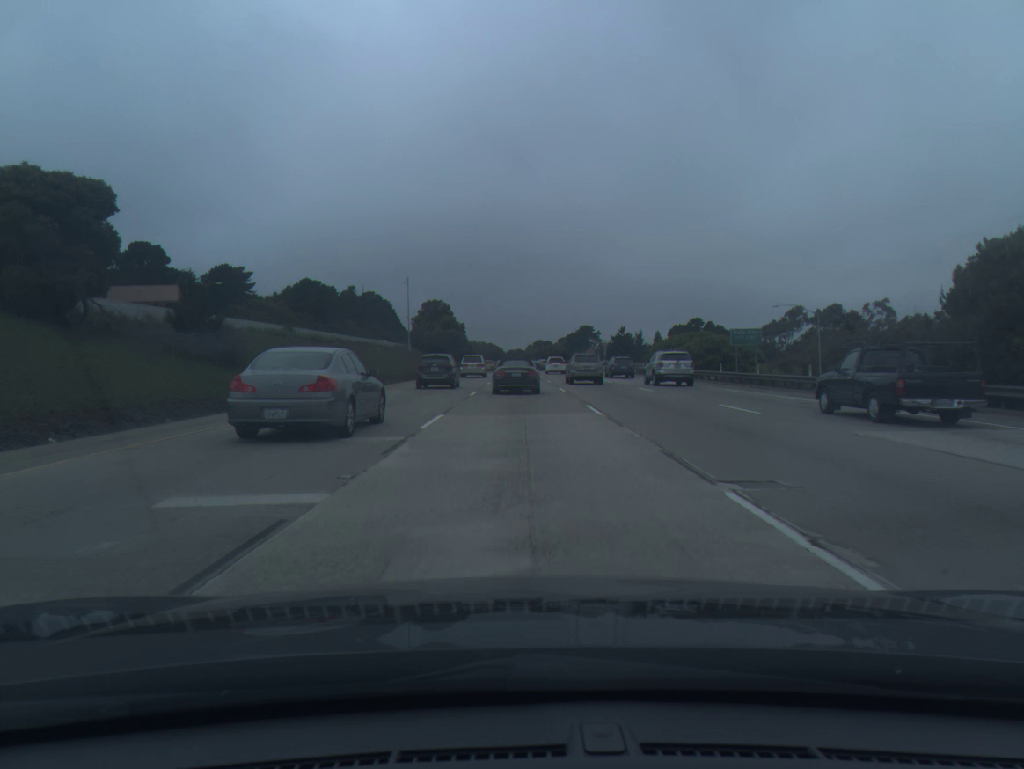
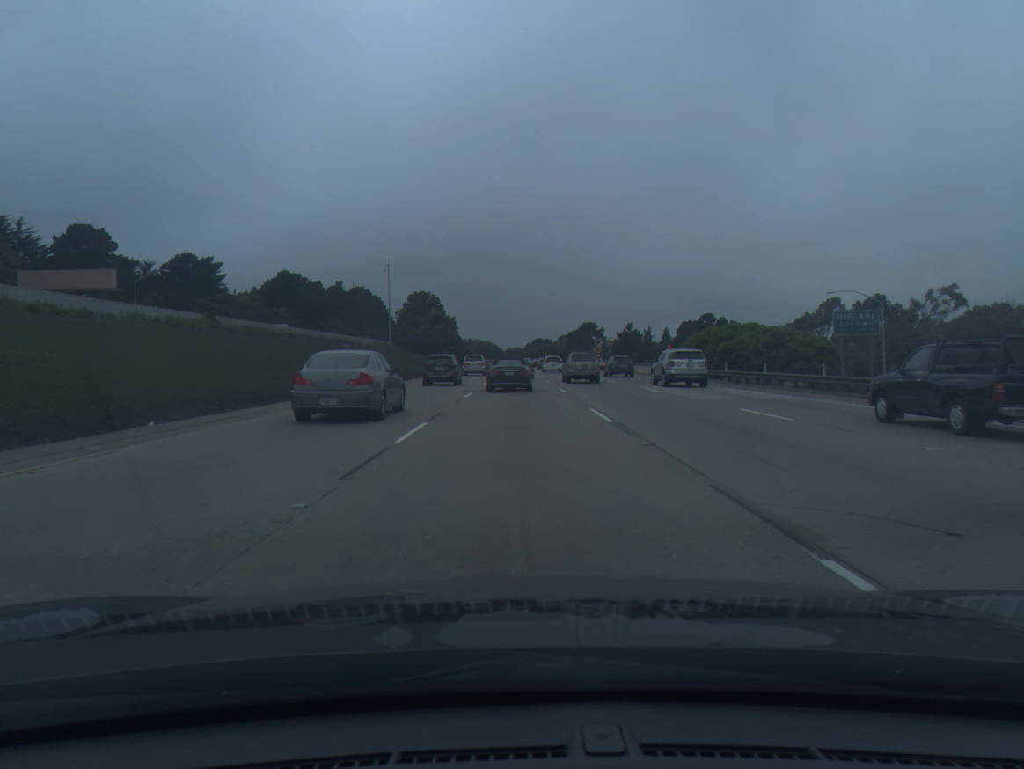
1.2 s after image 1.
(0.0, +16.9) m; 0°
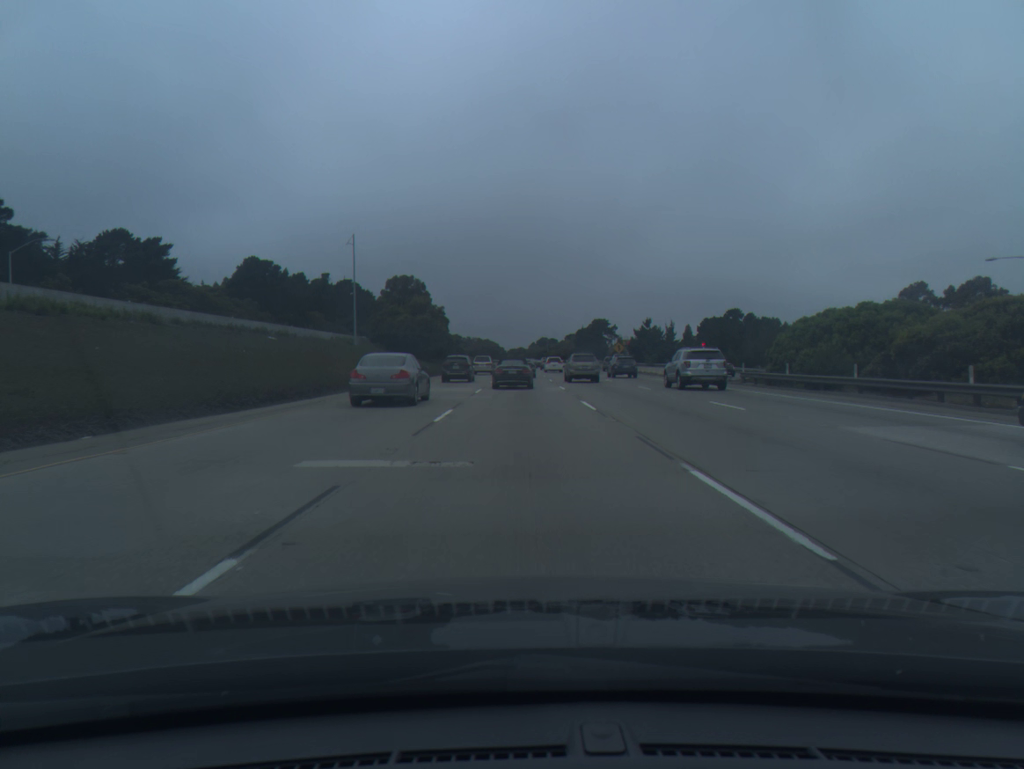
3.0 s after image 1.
(-0.1, +25.4) m; 0°
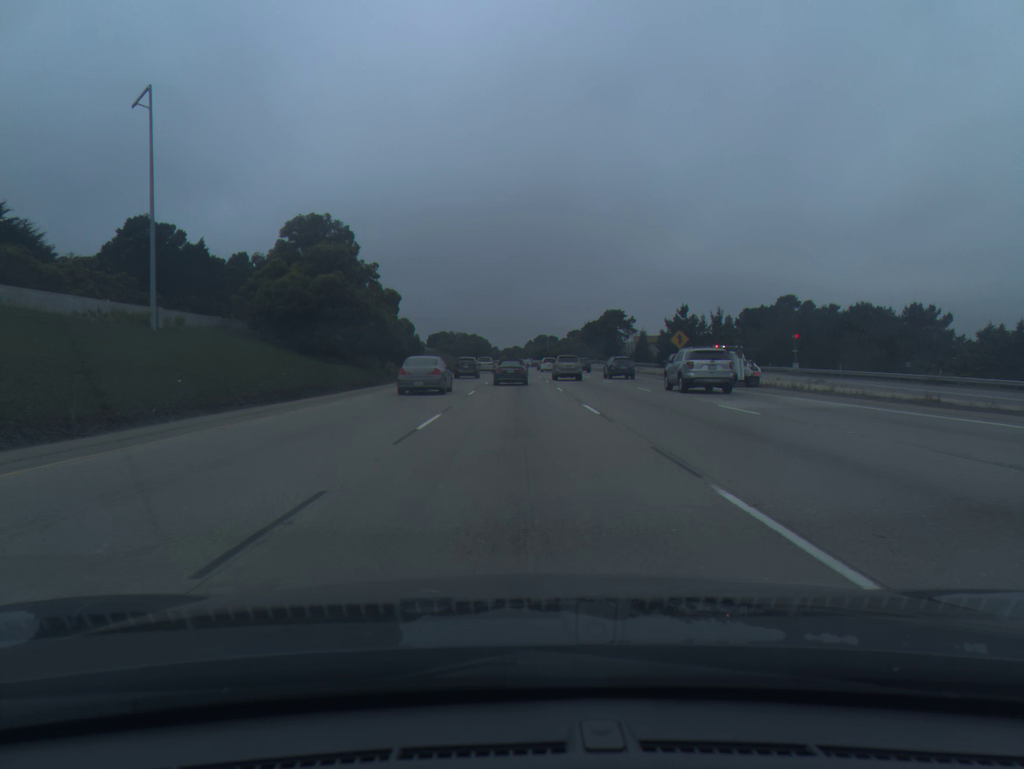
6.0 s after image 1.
(+0.1, +45.1) m; 0°
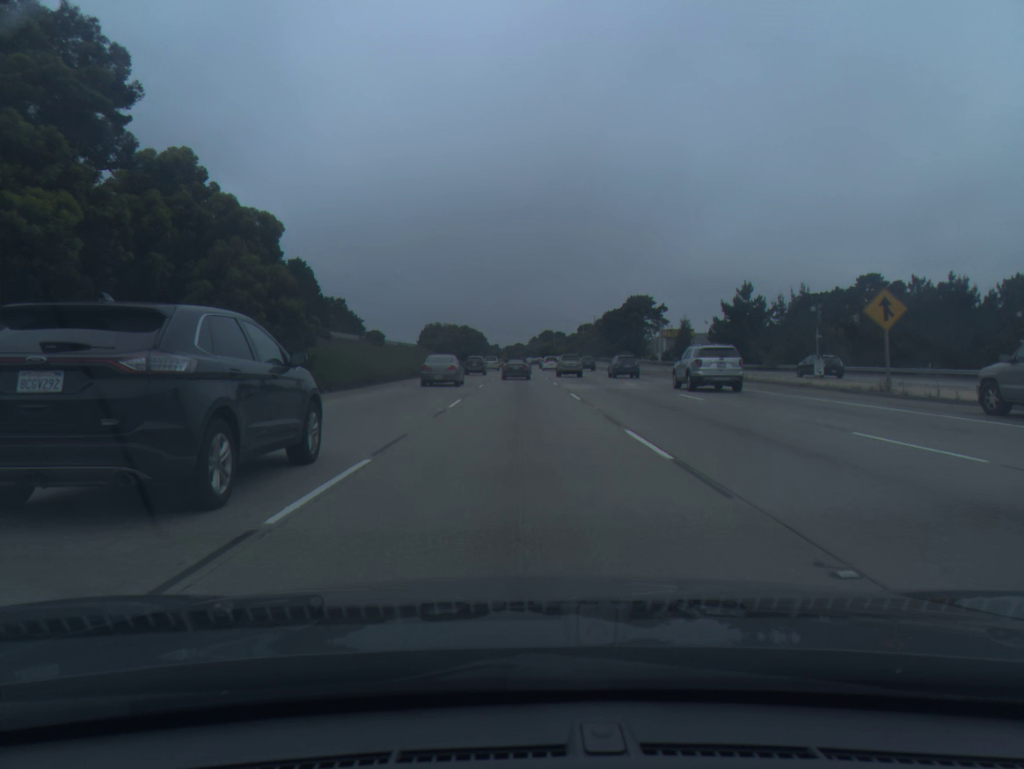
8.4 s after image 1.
(0.0, +38.1) m; 0°
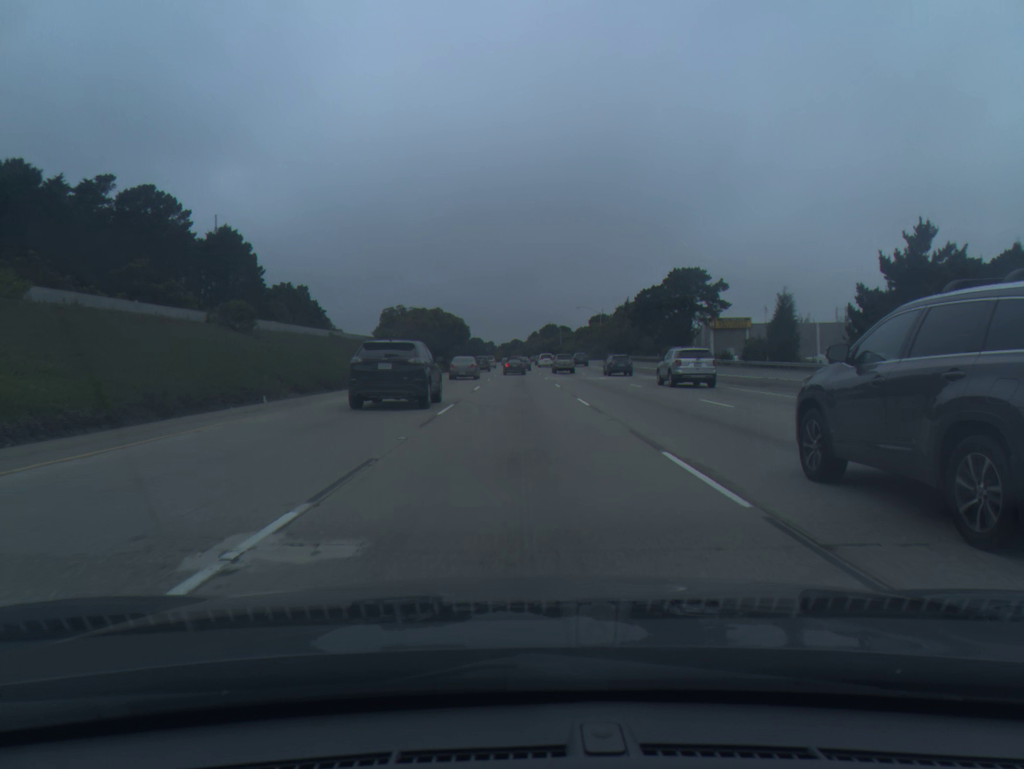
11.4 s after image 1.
(+0.1, +46.9) m; 0°
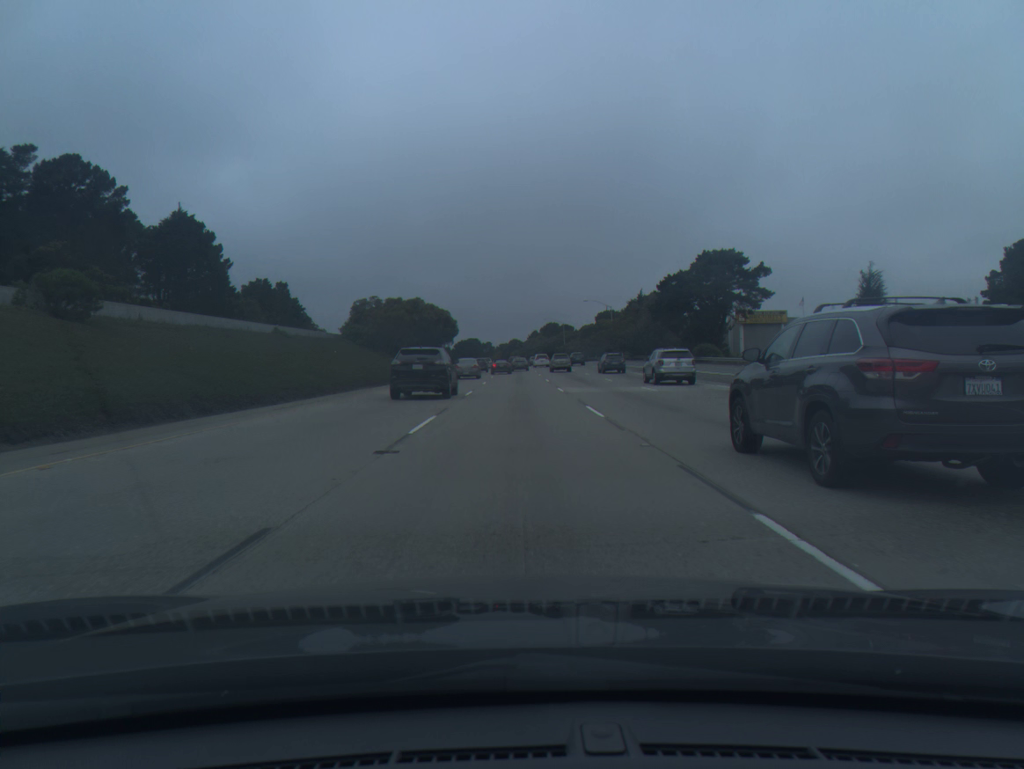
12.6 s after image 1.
(0.0, +18.6) m; 0°
